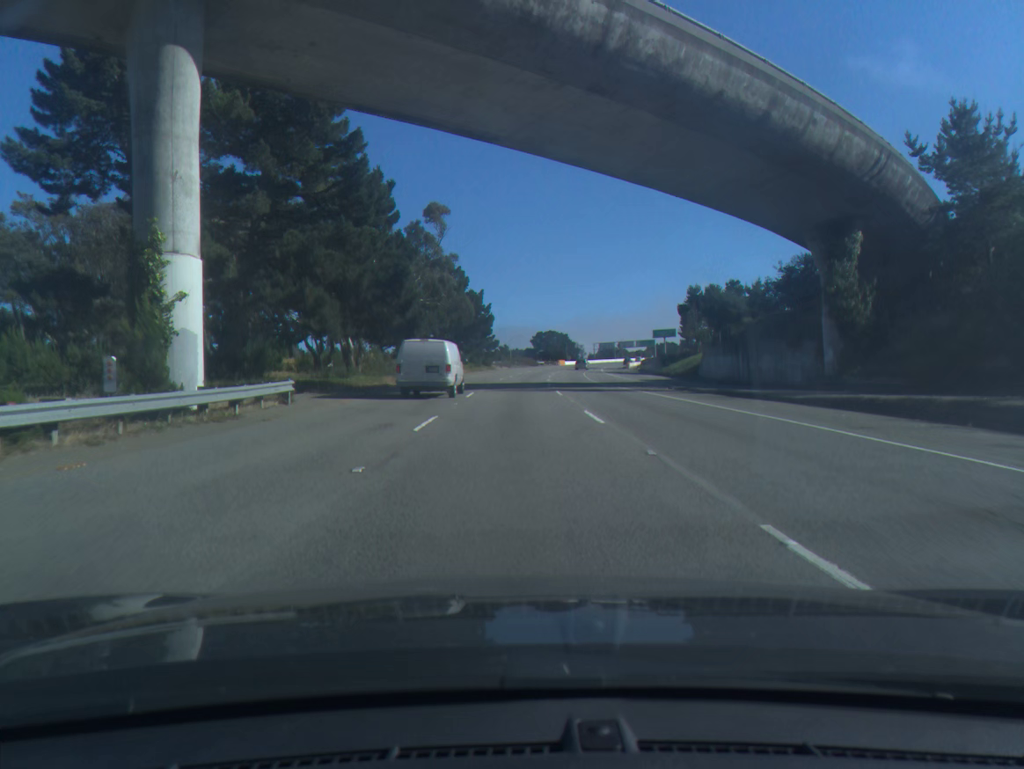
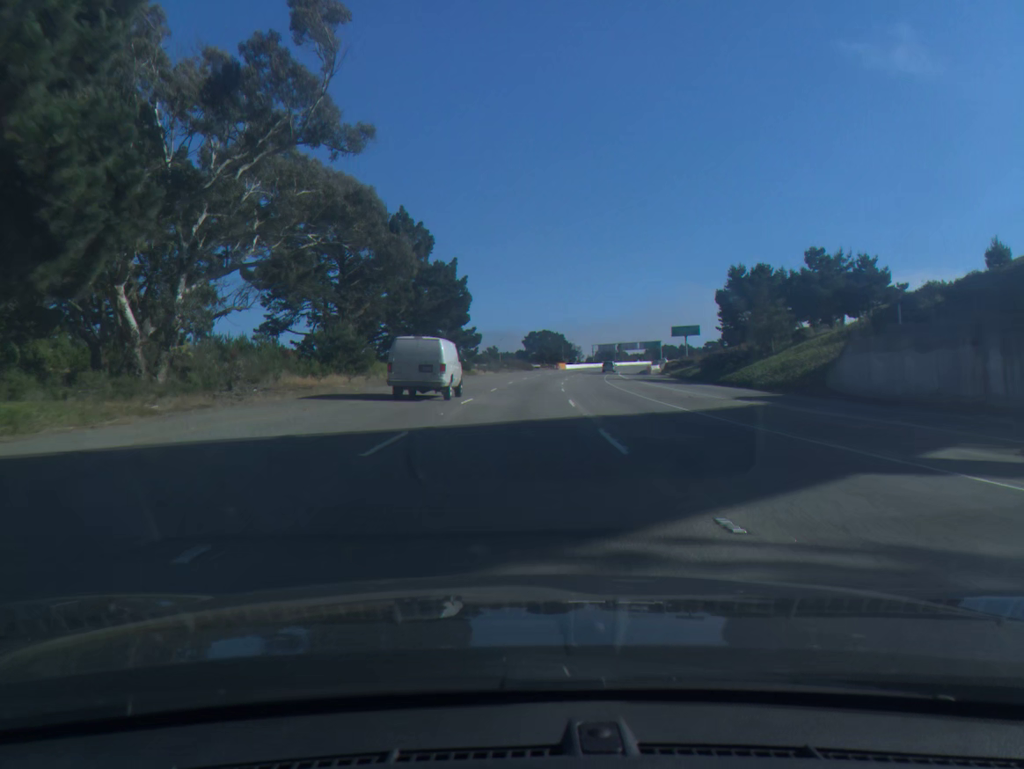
(+0.1, +33.7) m; +1°
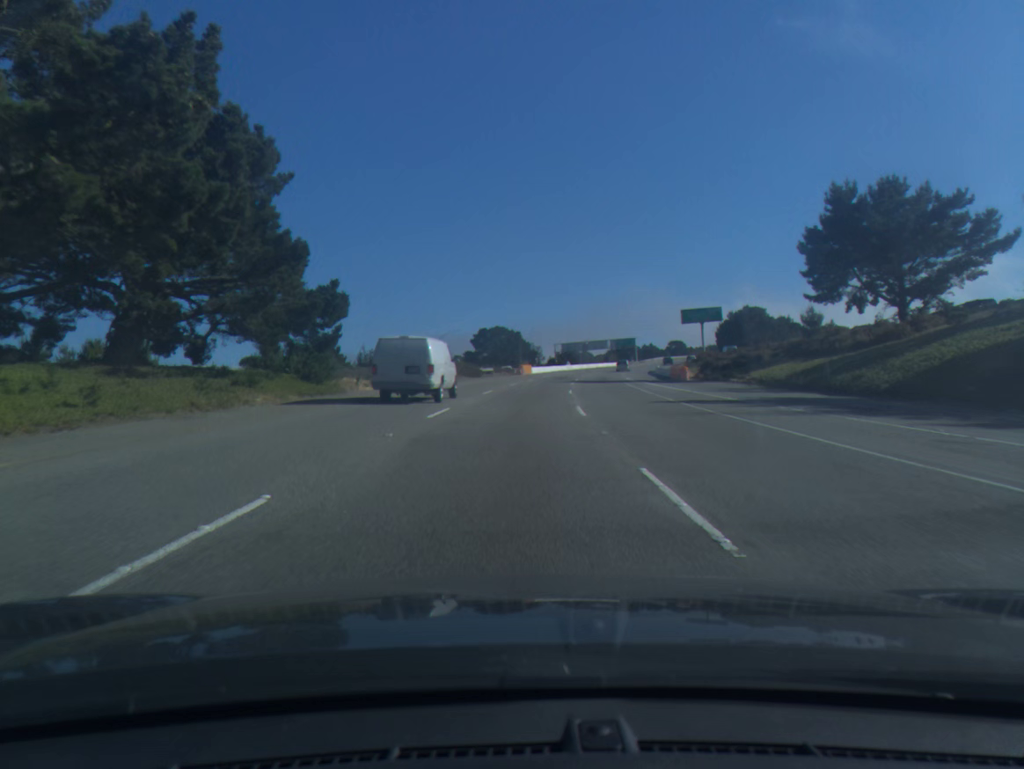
(+1.4, +50.6) m; +3°
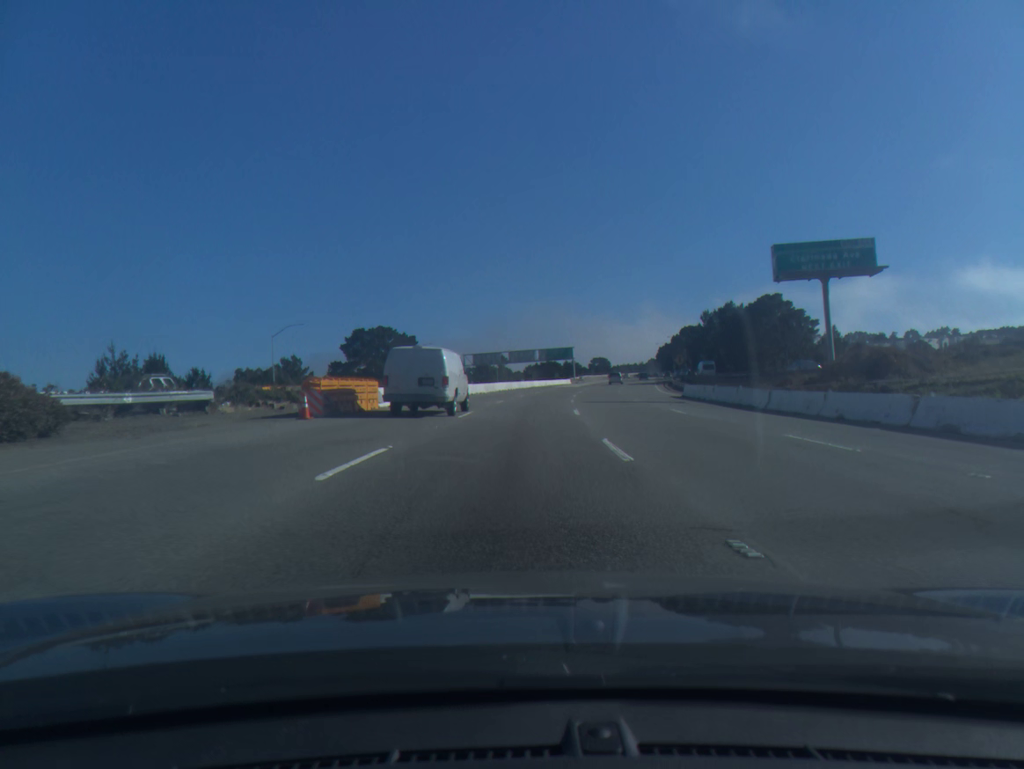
(+3.6, +67.3) m; +6°
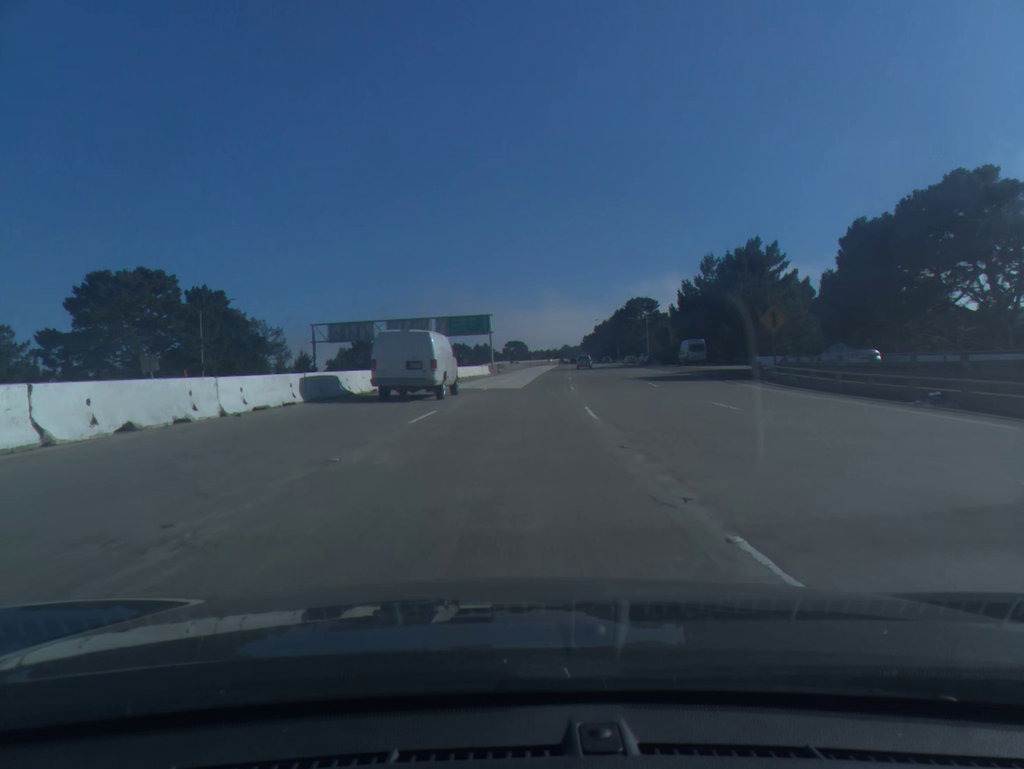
(+3.9, +67.5) m; +7°
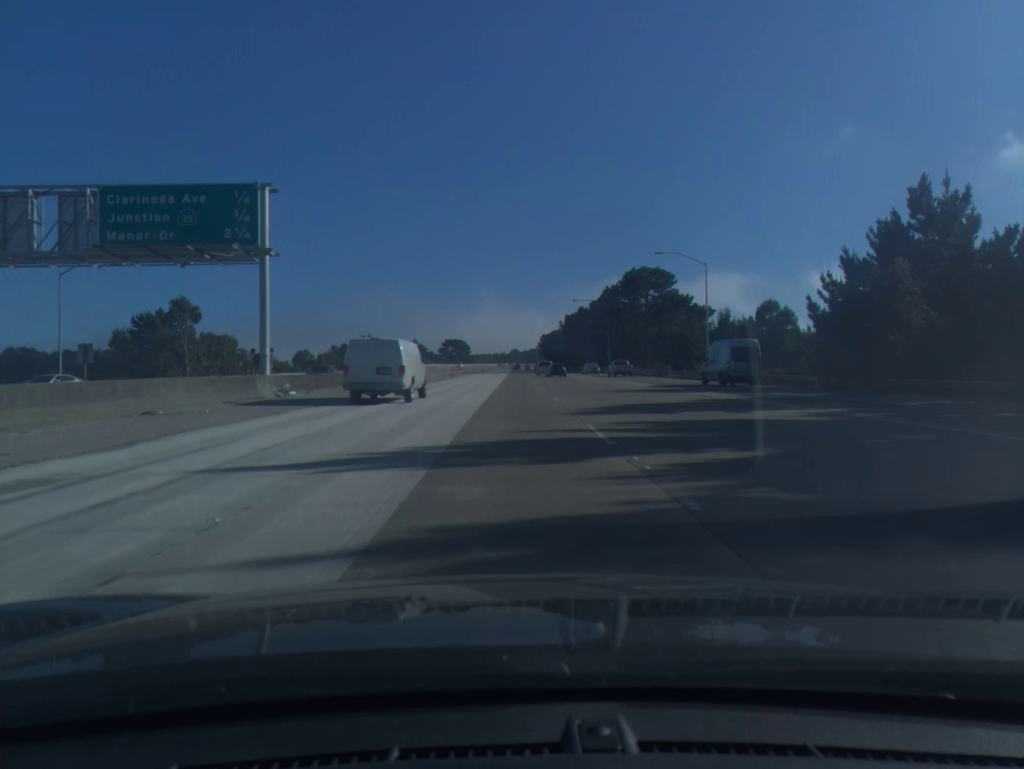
(+4.2, +84.4) m; +4°
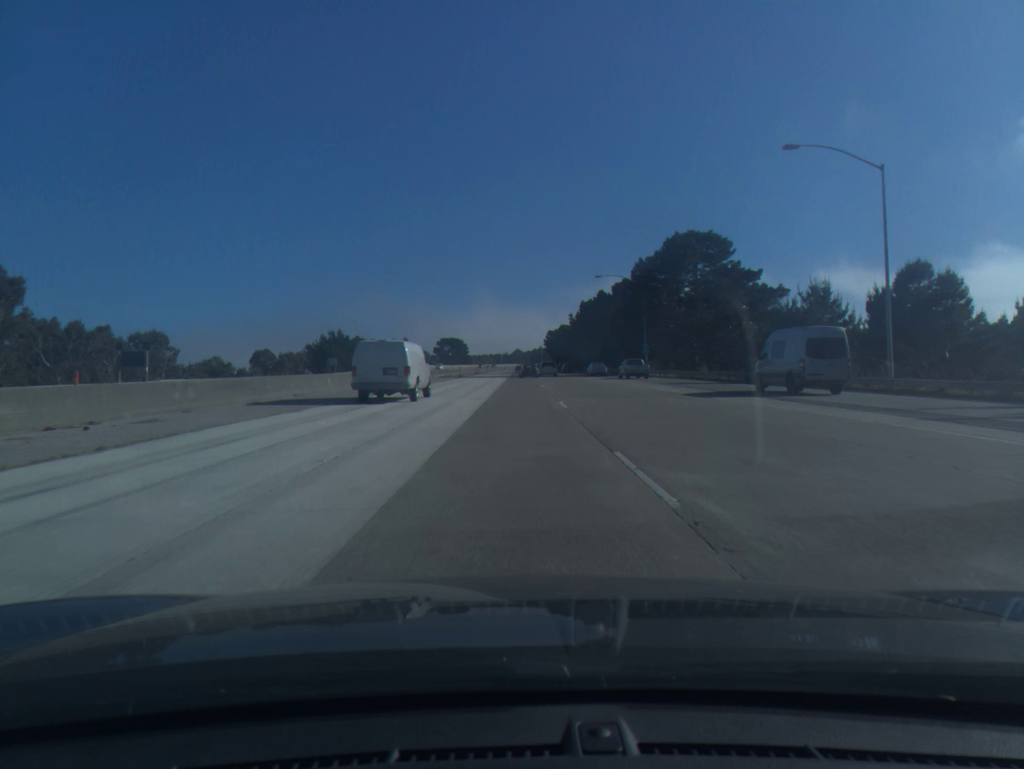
(+0.1, +33.9) m; 0°
